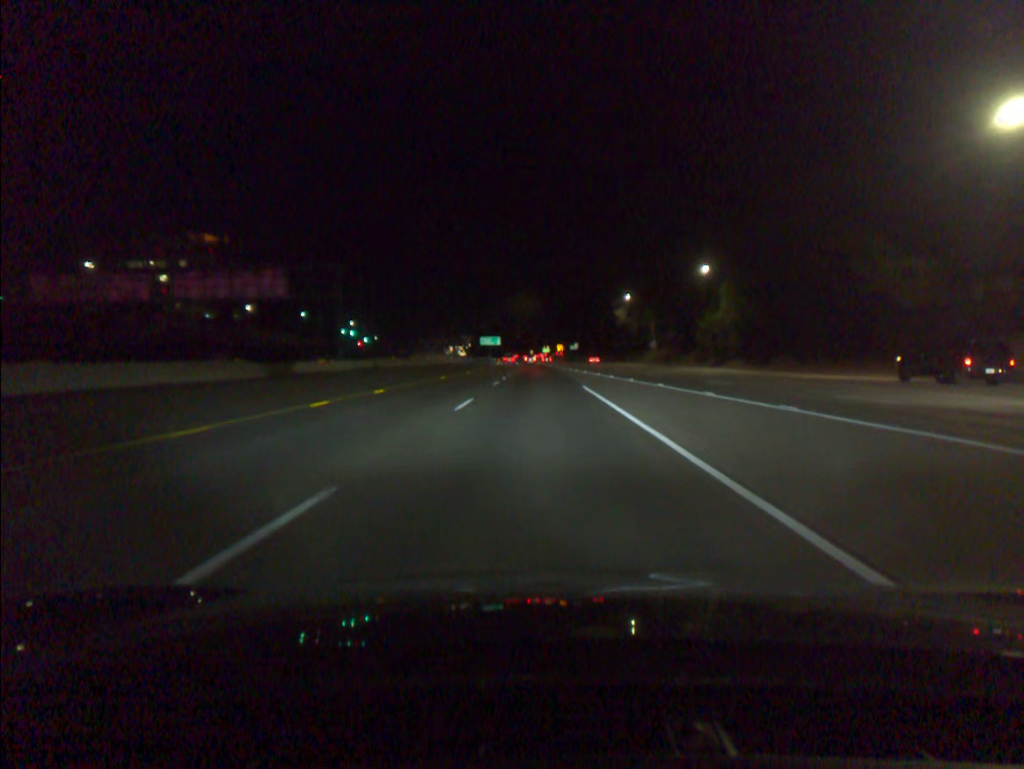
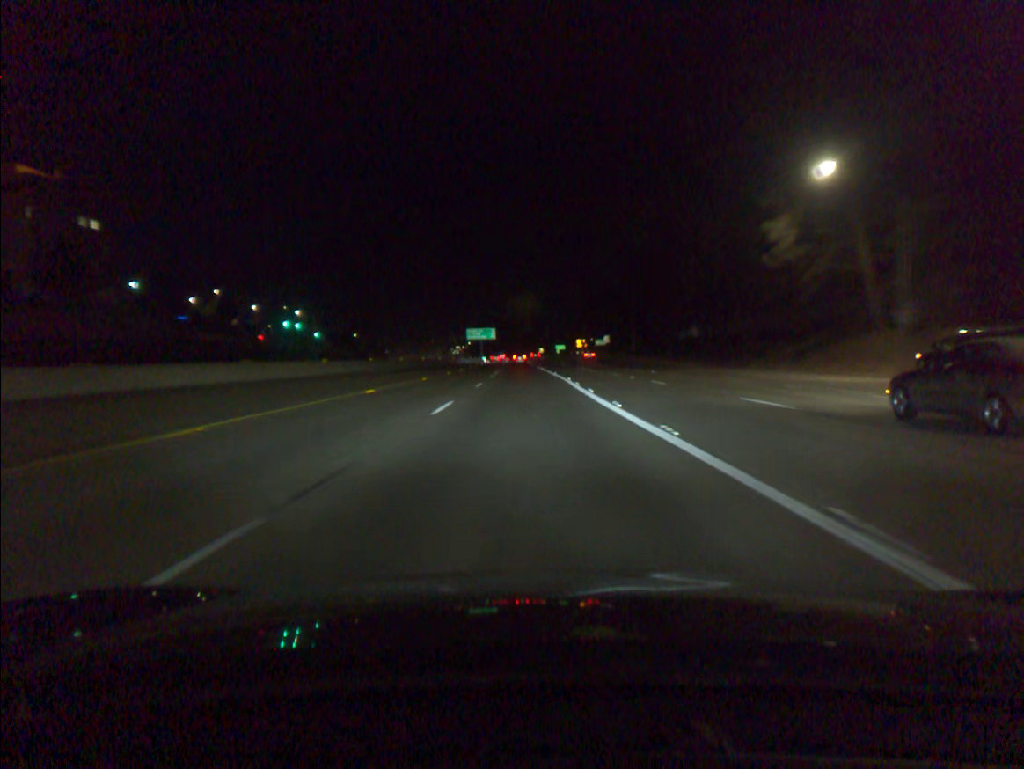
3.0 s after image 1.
(-0.4, +89.3) m; -1°
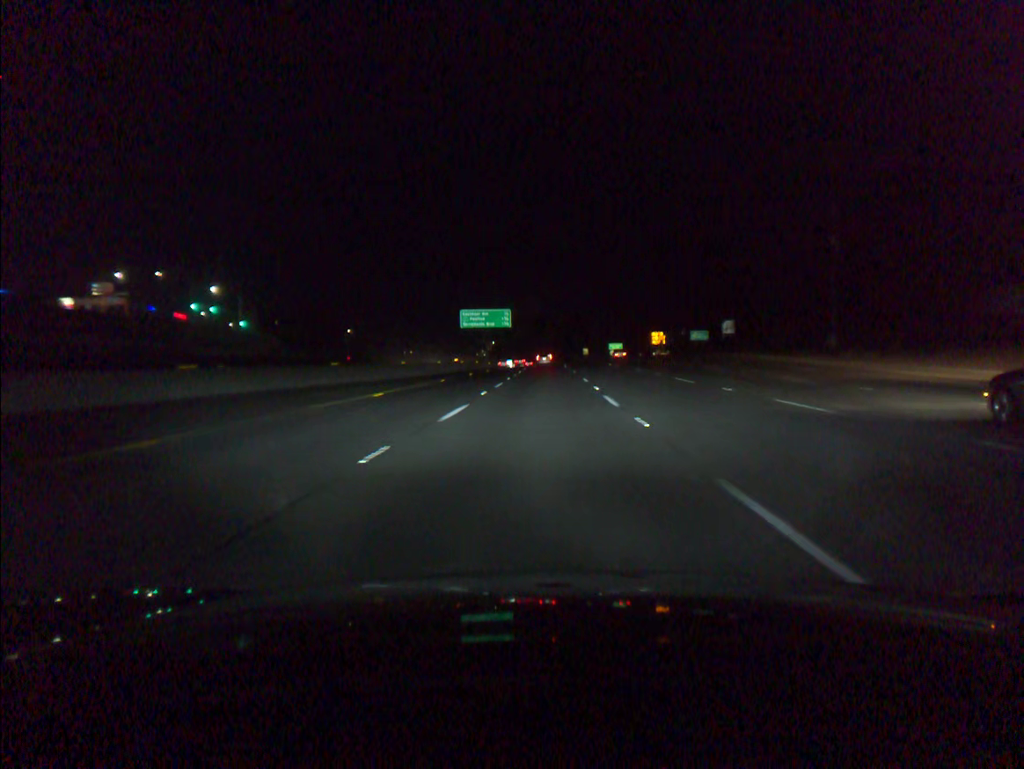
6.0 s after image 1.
(-2.4, +89.8) m; -3°
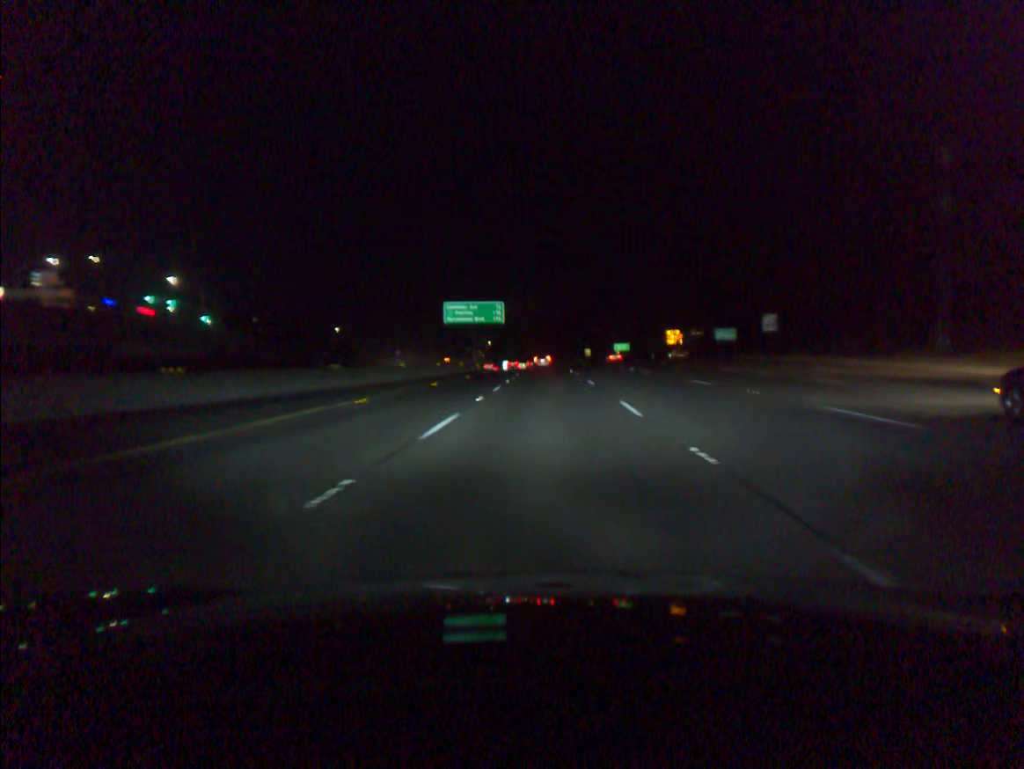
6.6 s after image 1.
(0.0, +17.5) m; 0°
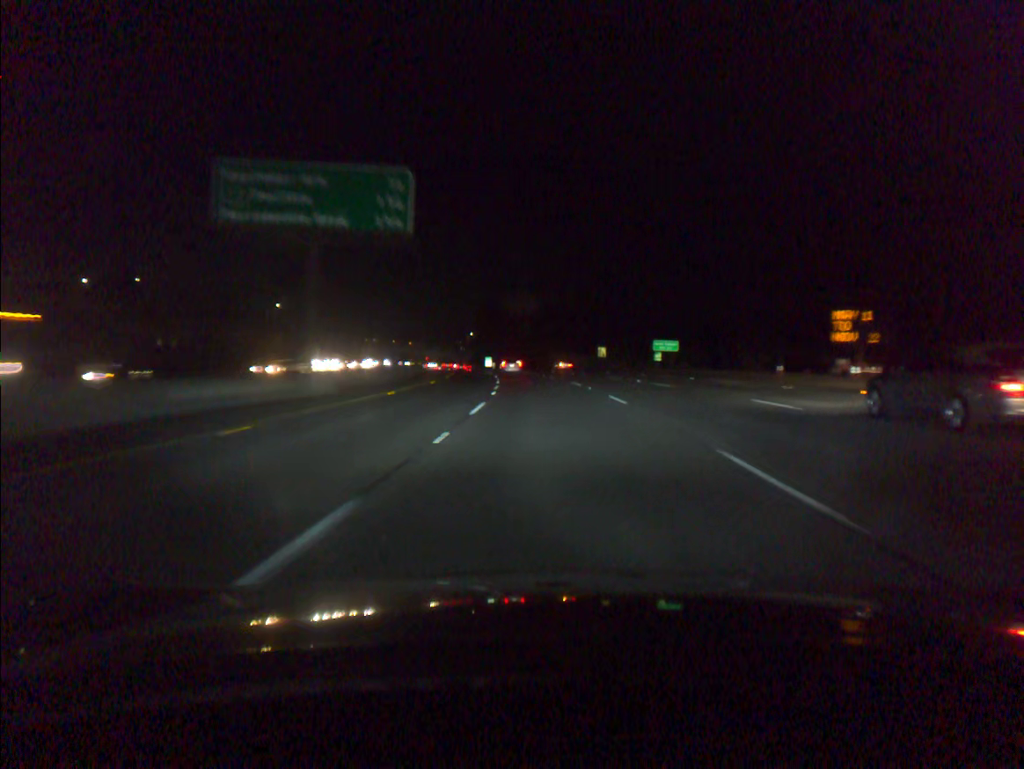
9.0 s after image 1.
(+0.4, +67.6) m; +1°
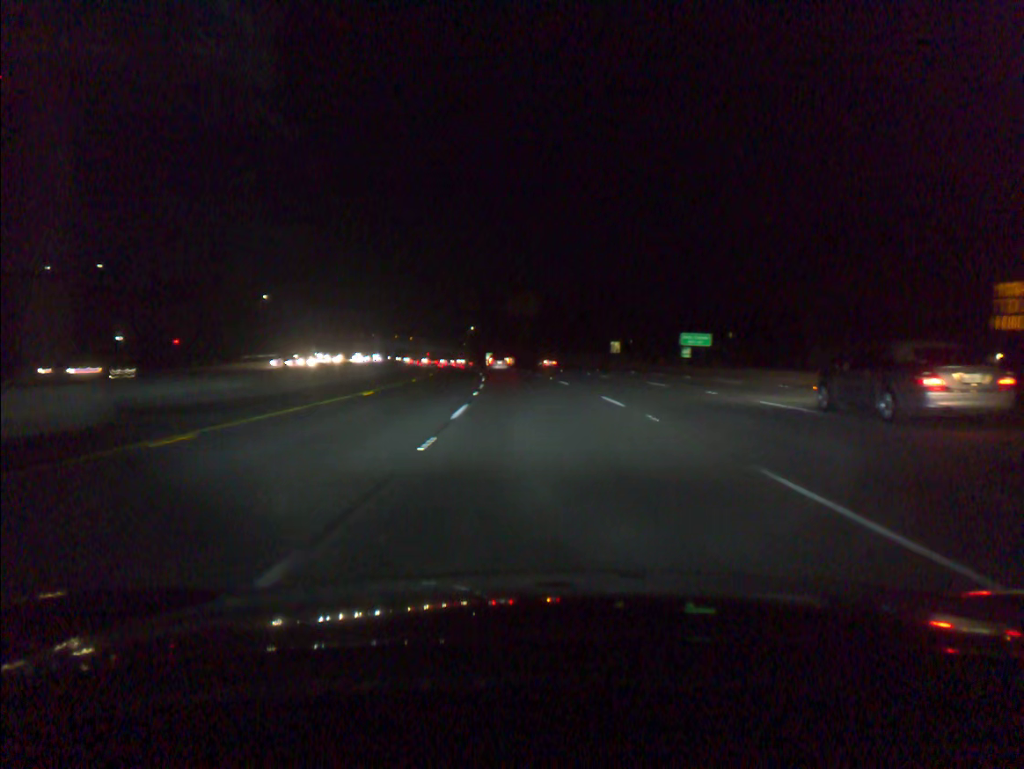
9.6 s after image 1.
(0.0, +16.5) m; 0°
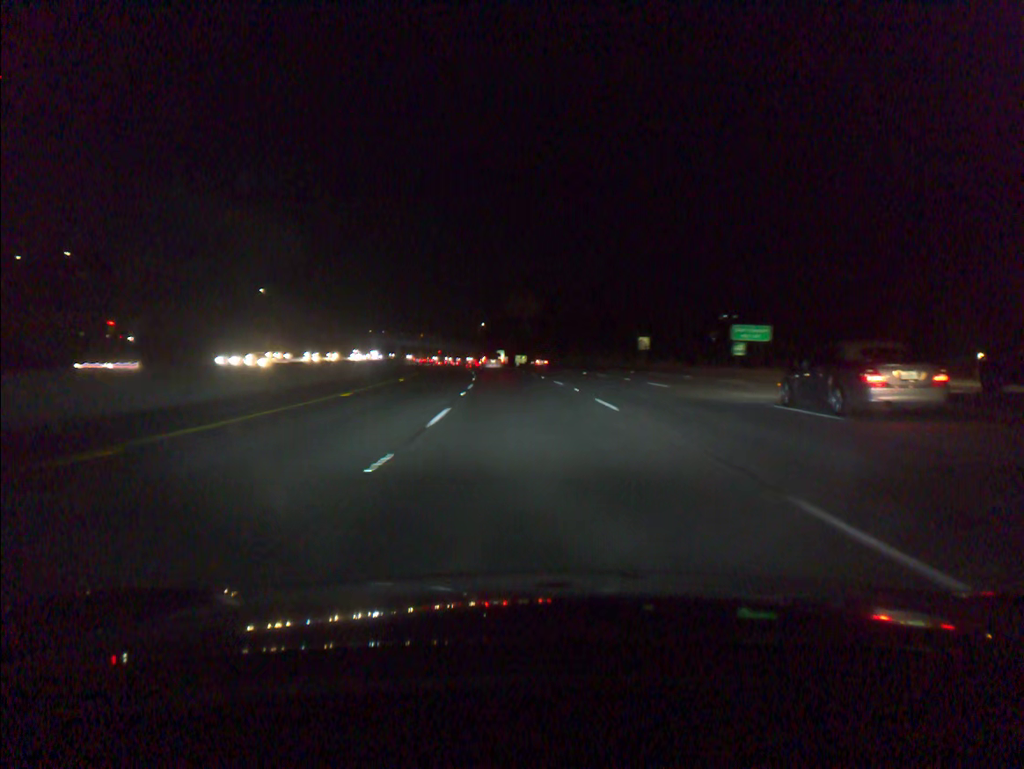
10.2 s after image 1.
(-0.1, +16.3) m; -1°
